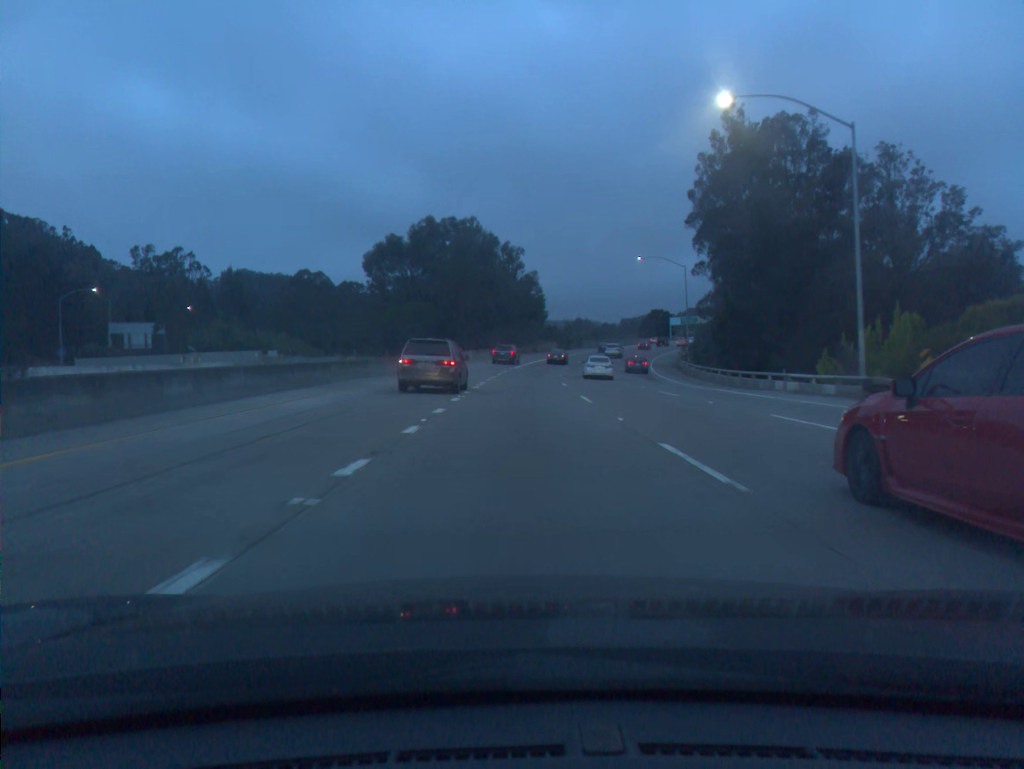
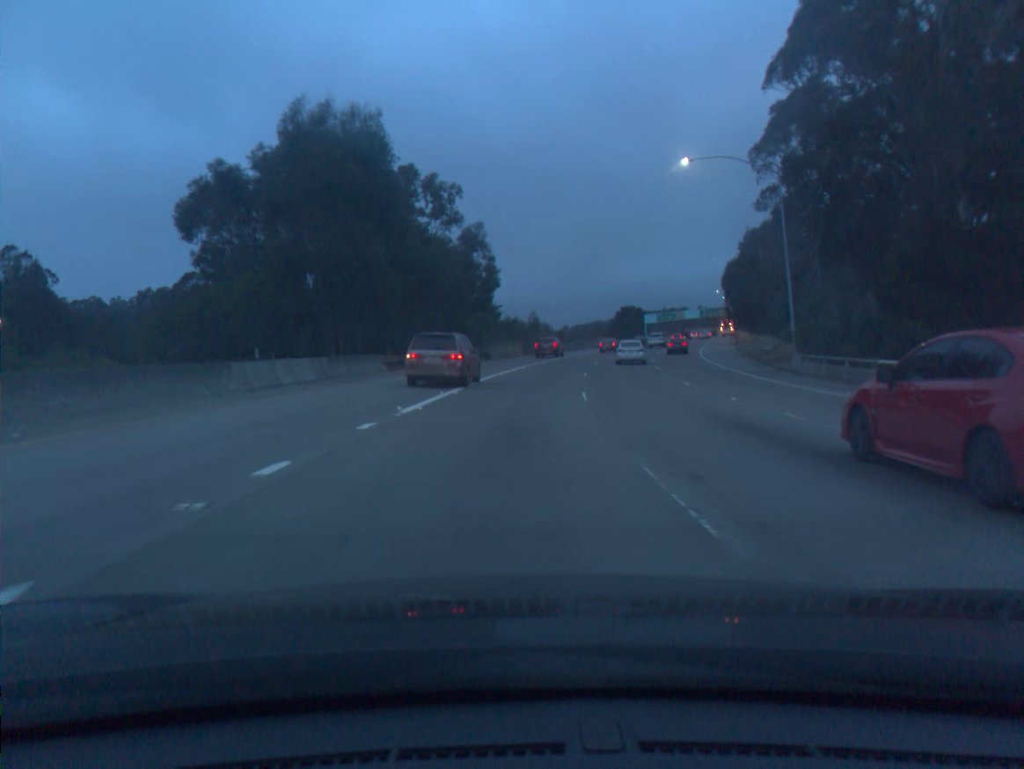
(+1.1, +45.8) m; +3°
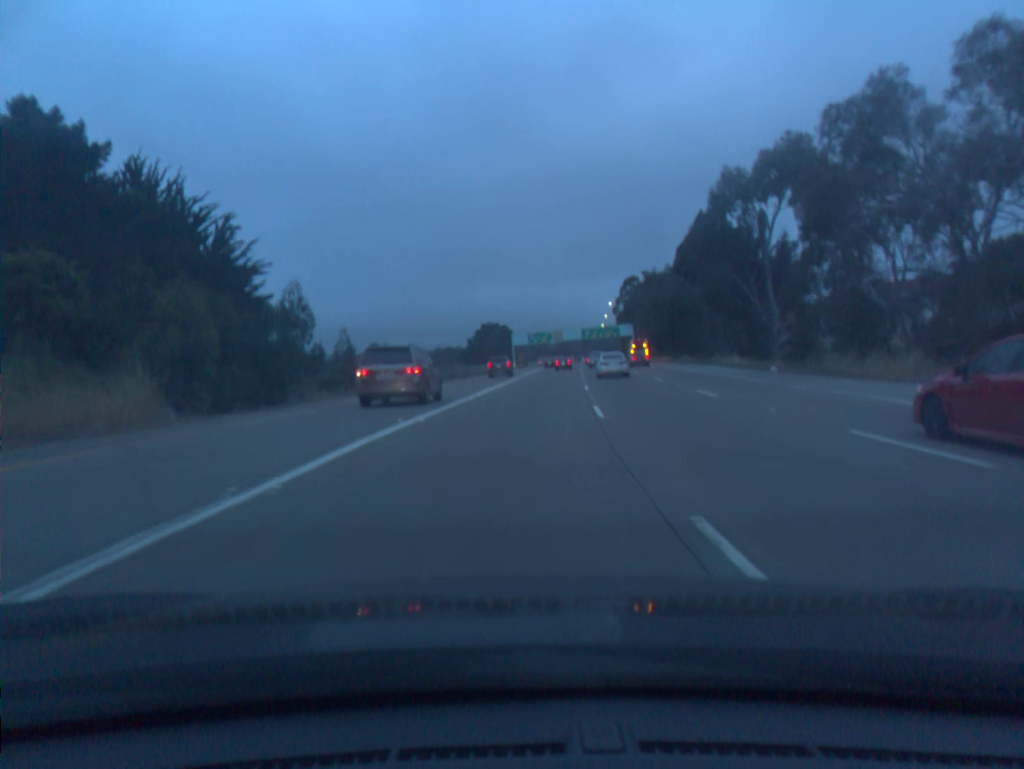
(+5.2, +61.6) m; +11°
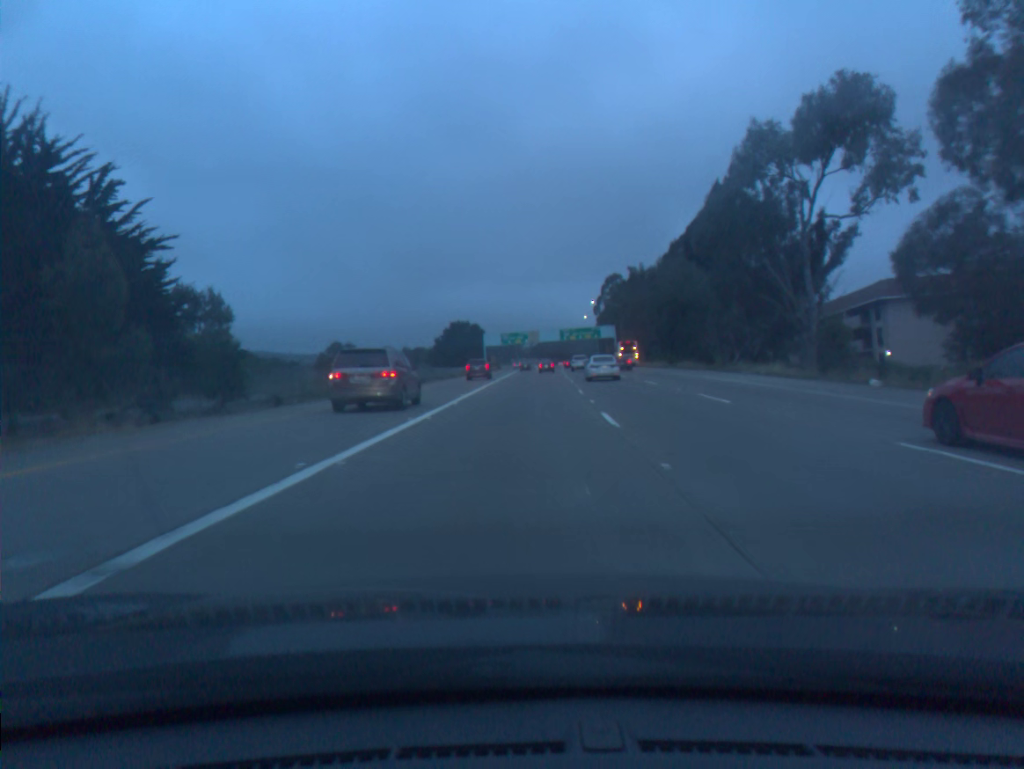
(+0.2, +15.8) m; +2°
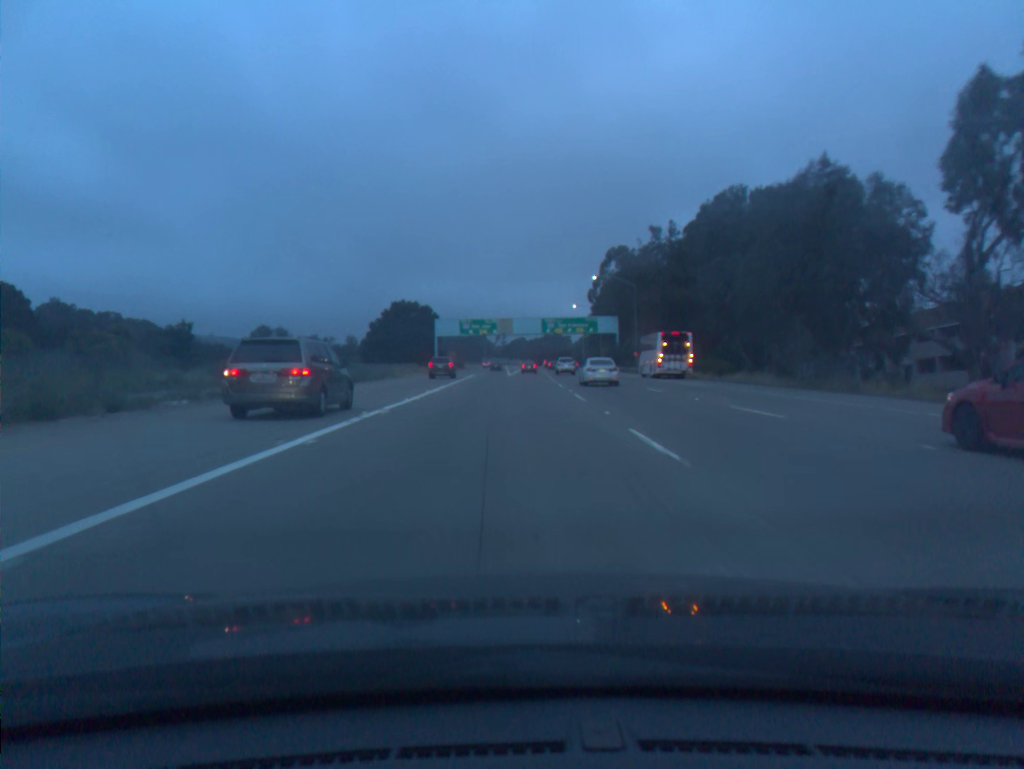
(+1.4, +48.5) m; +2°
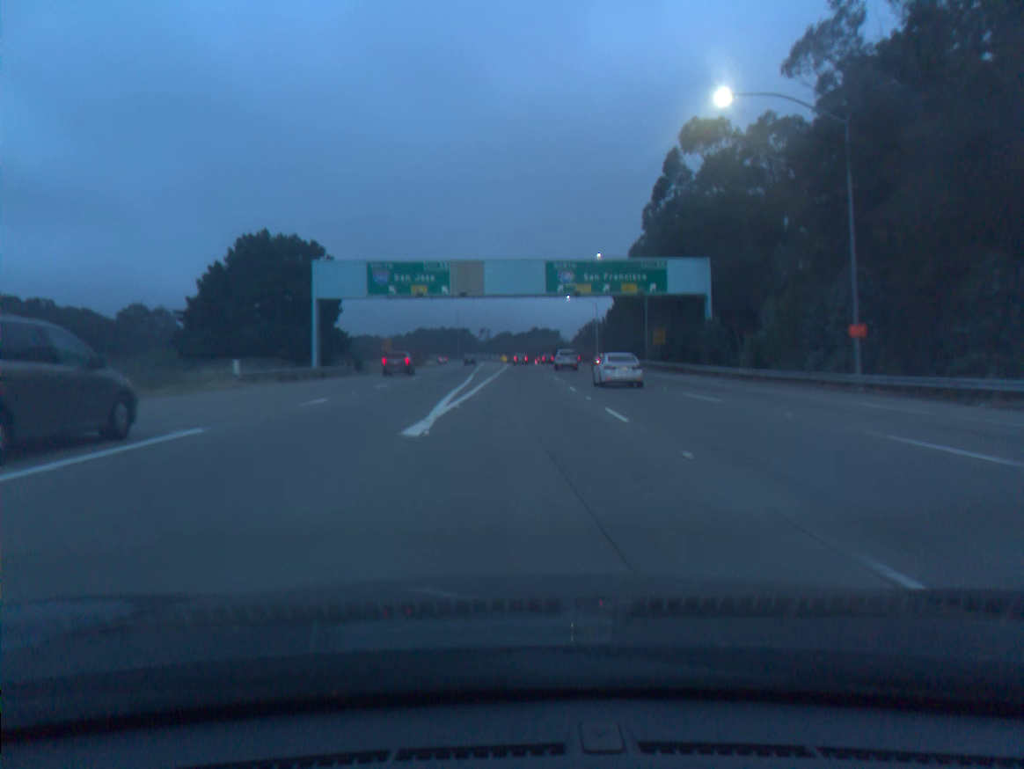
(+0.7, +66.2) m; +1°
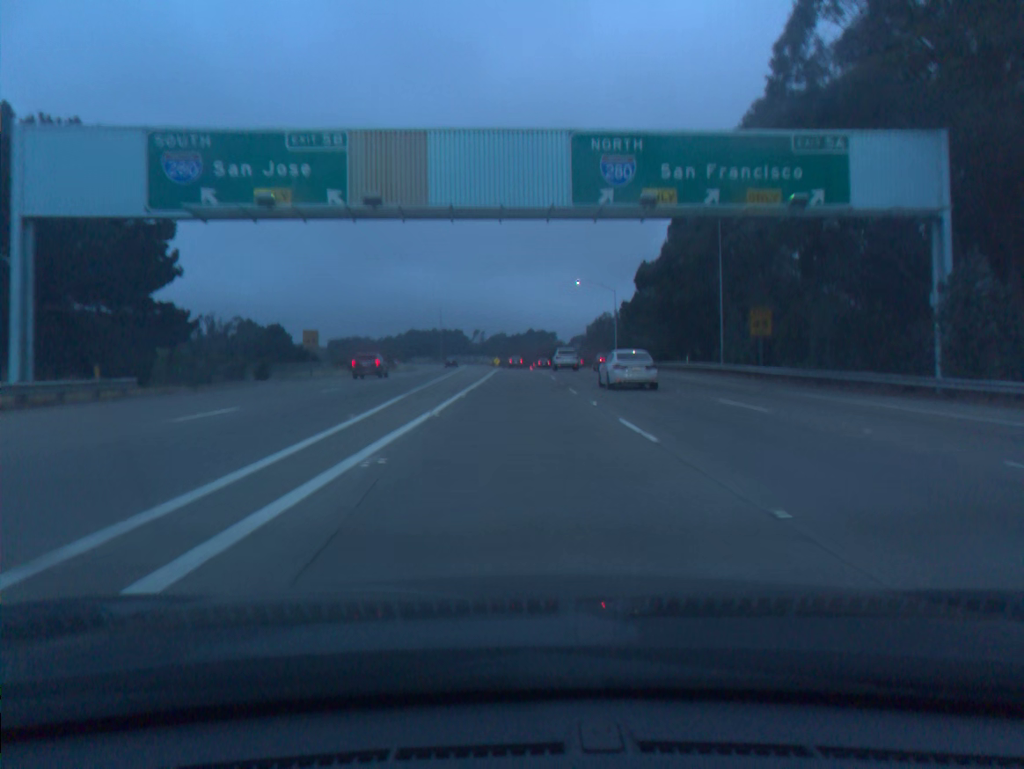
(+0.1, +33.0) m; 0°
